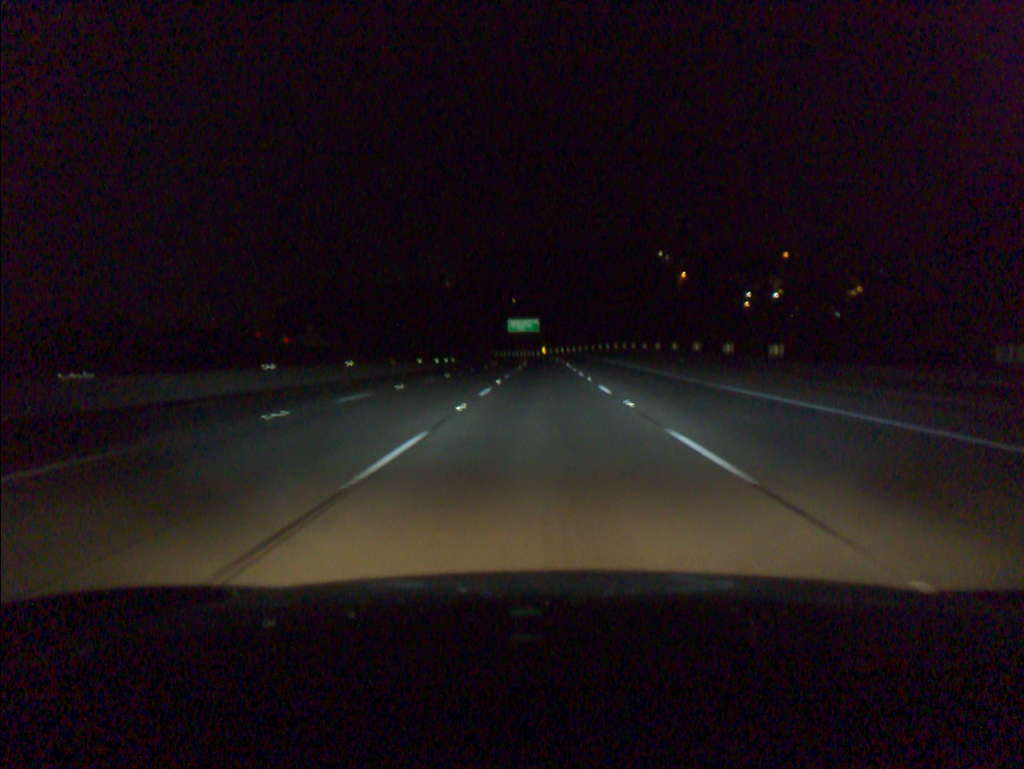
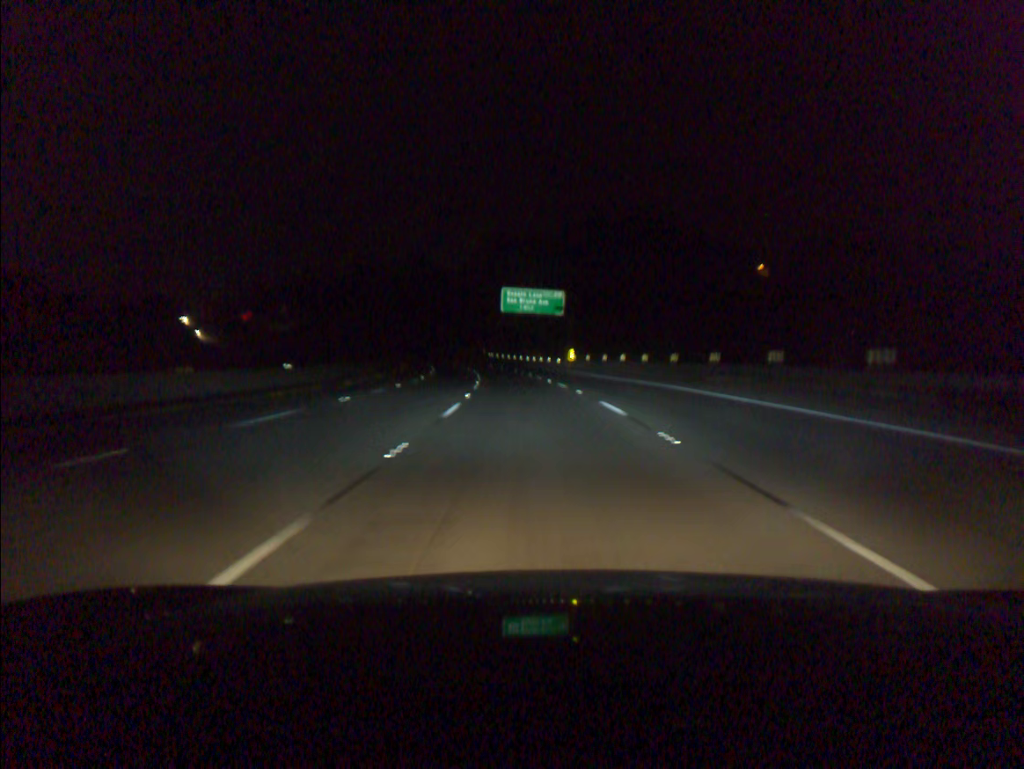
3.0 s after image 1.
(-0.3, +94.0) m; -2°
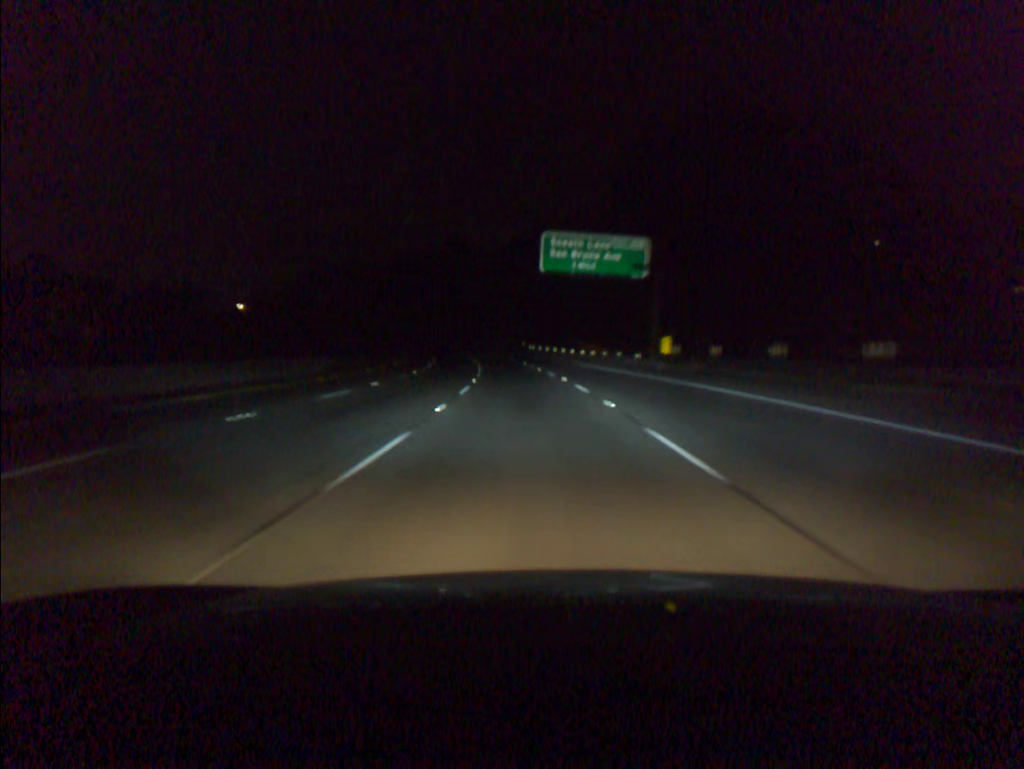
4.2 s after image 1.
(-1.1, +37.5) m; -4°
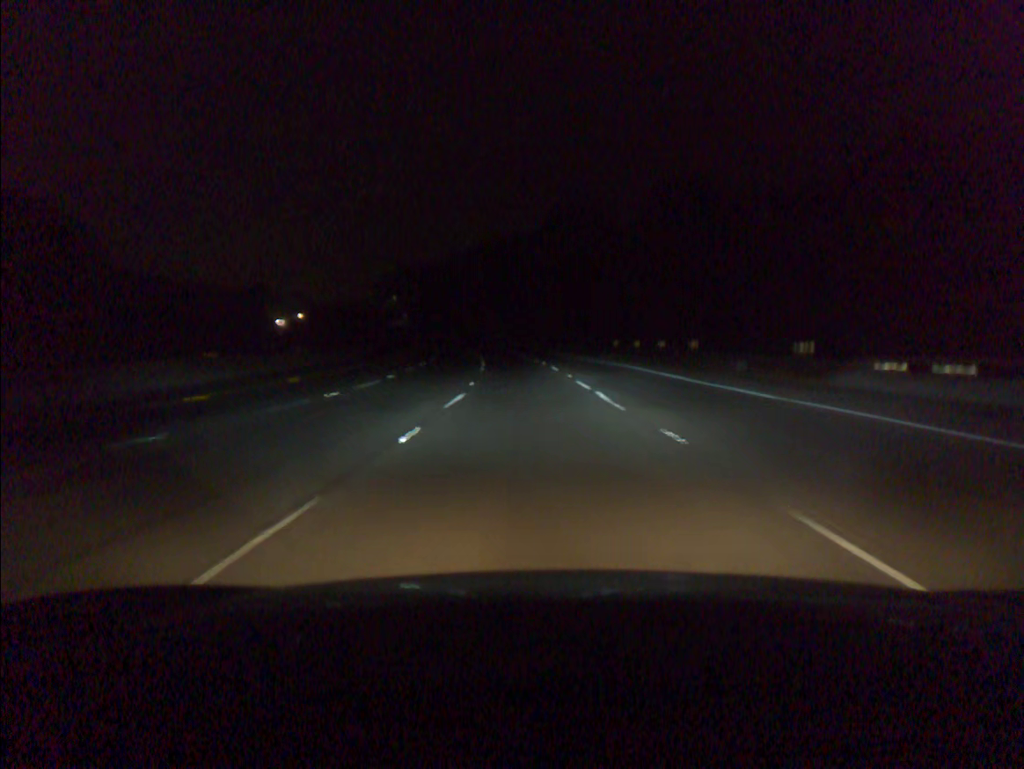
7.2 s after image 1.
(-7.3, +93.5) m; -9°
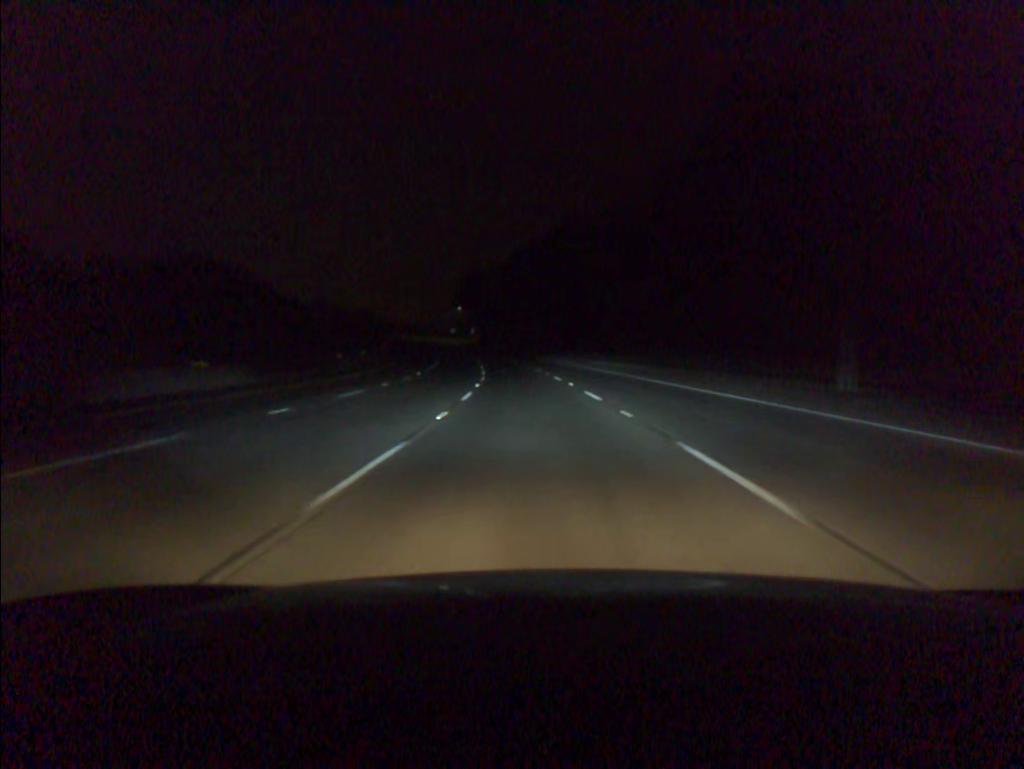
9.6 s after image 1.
(-4.3, +74.5) m; -7°
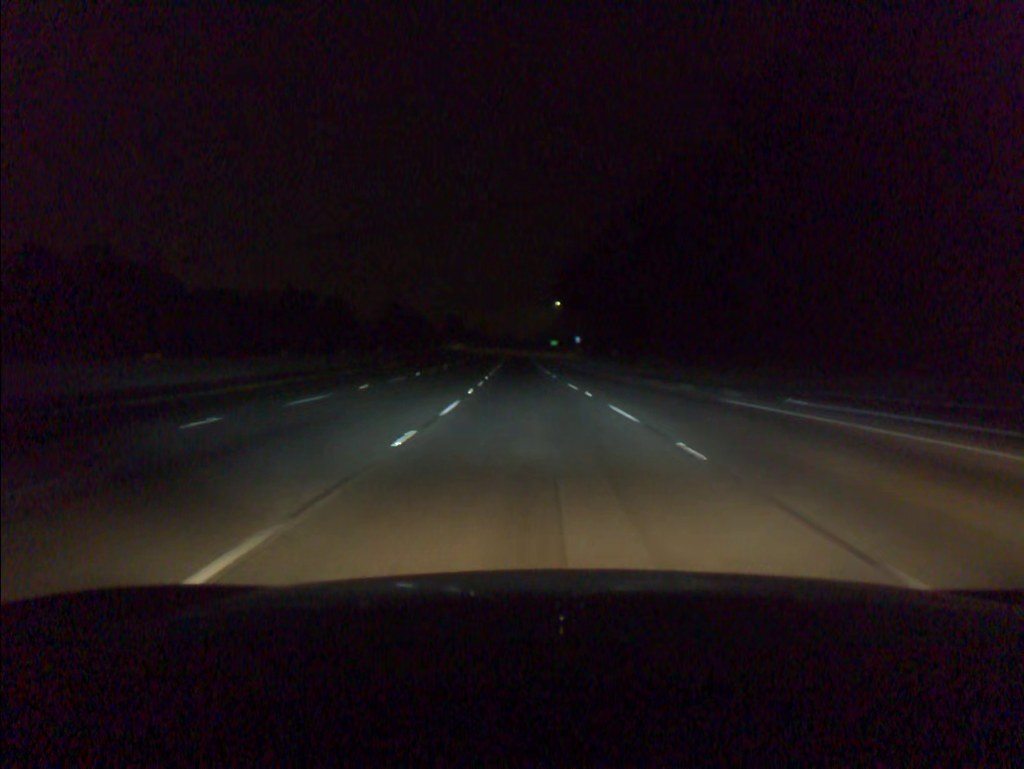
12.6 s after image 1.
(-6.5, +92.7) m; -8°
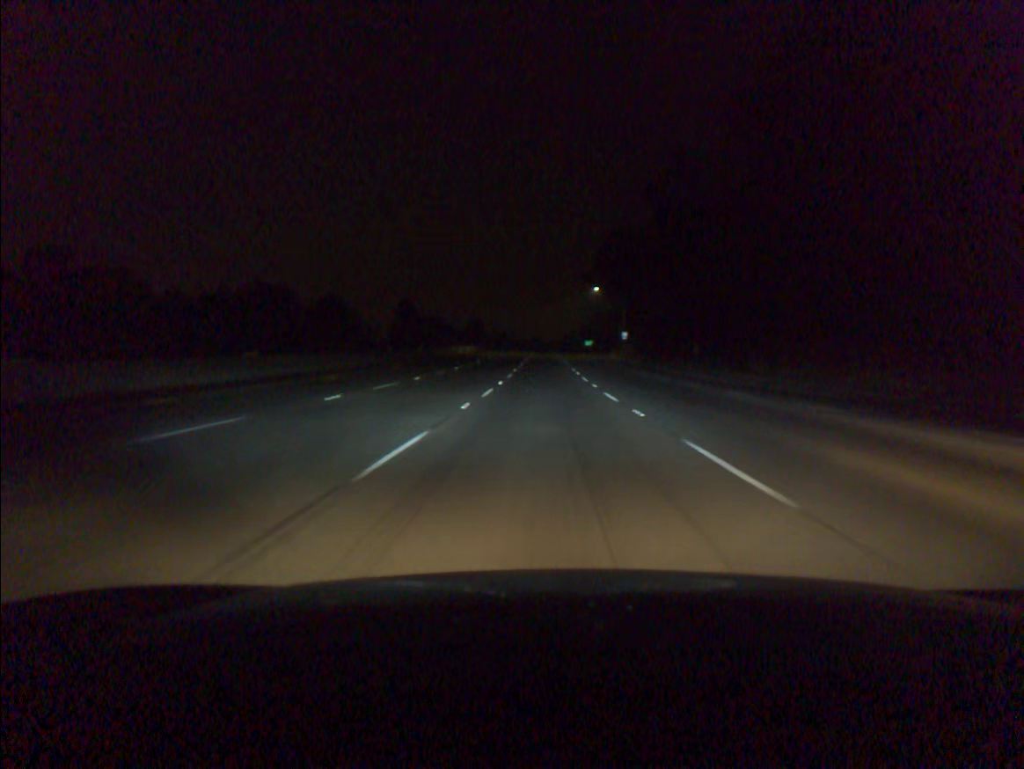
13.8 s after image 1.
(-0.9, +37.1) m; -2°
